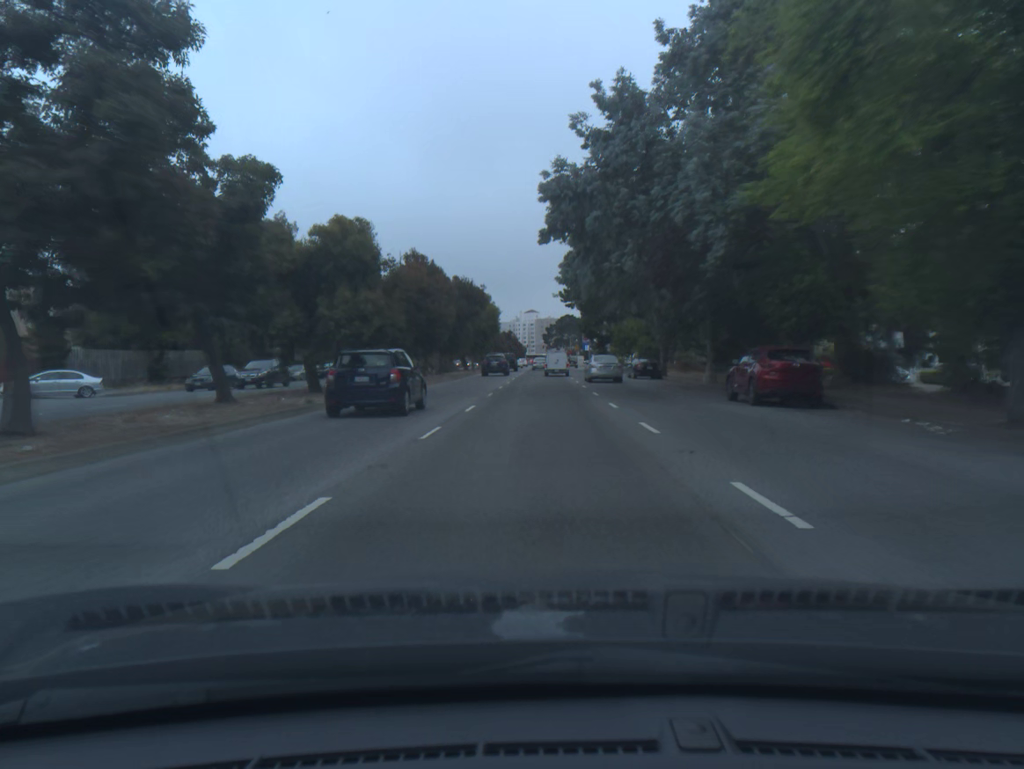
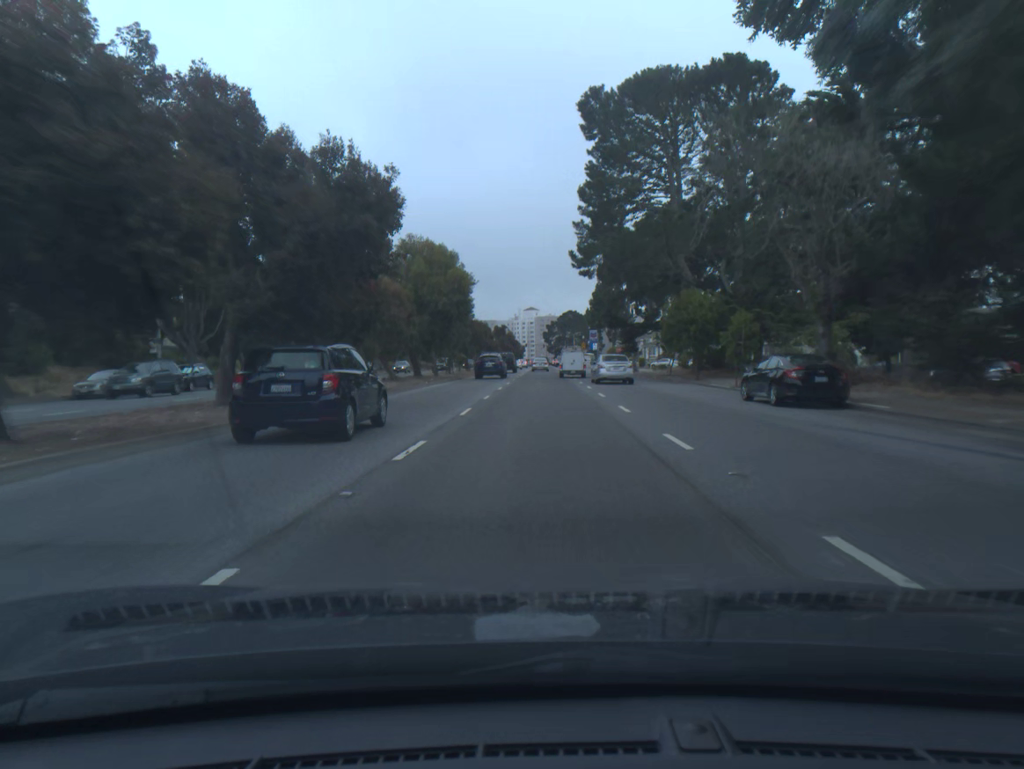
(0.0, +31.1) m; 0°
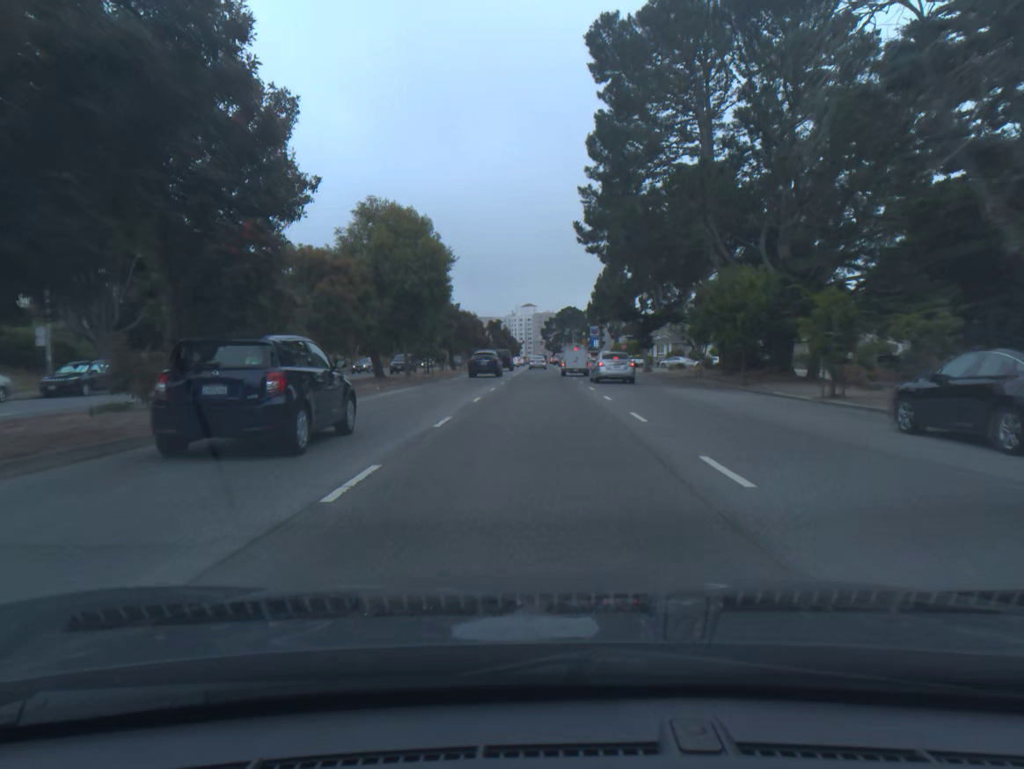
(0.0, +10.4) m; 0°
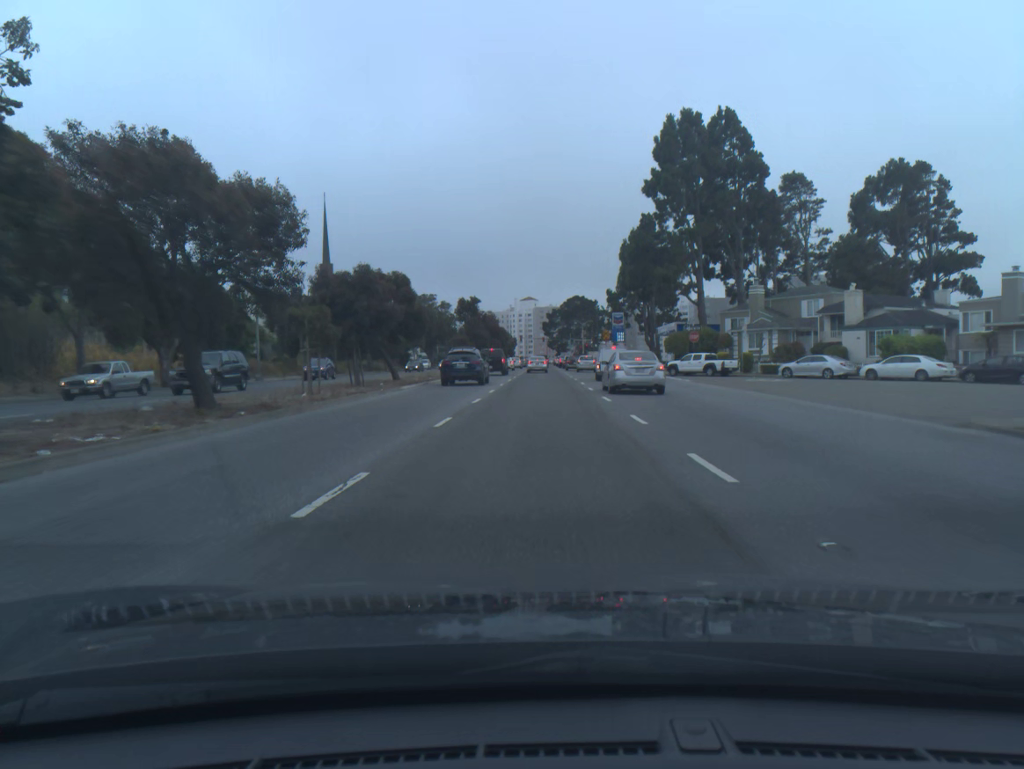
(0.0, +50.6) m; 0°
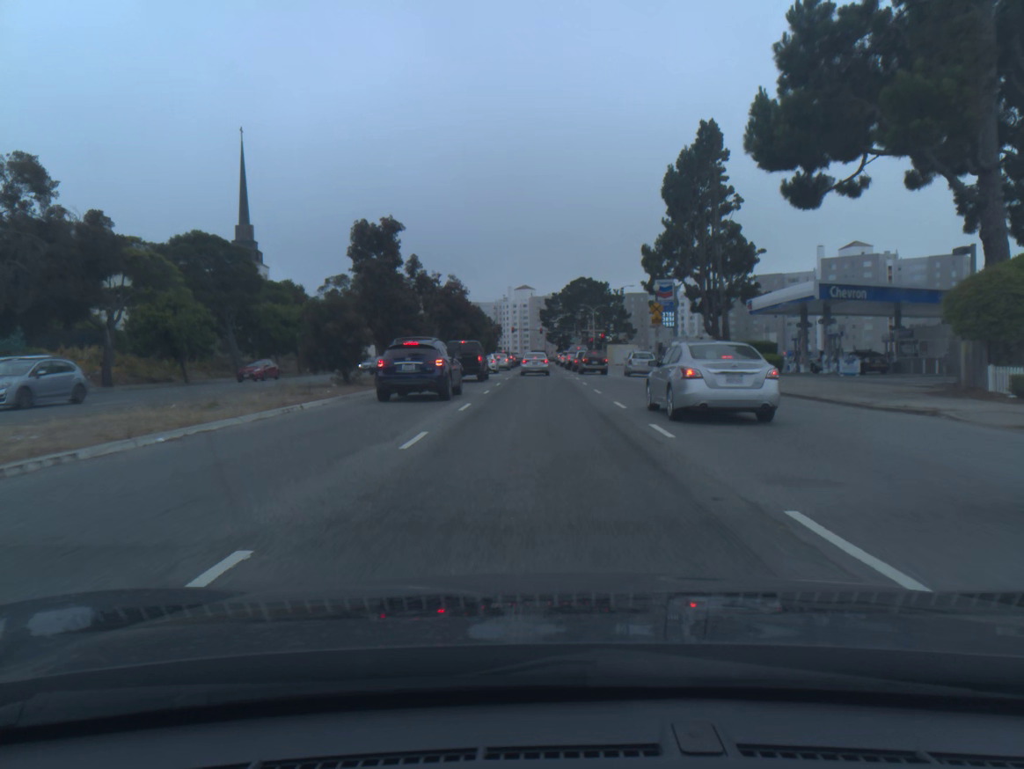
(0.0, +46.9) m; 0°
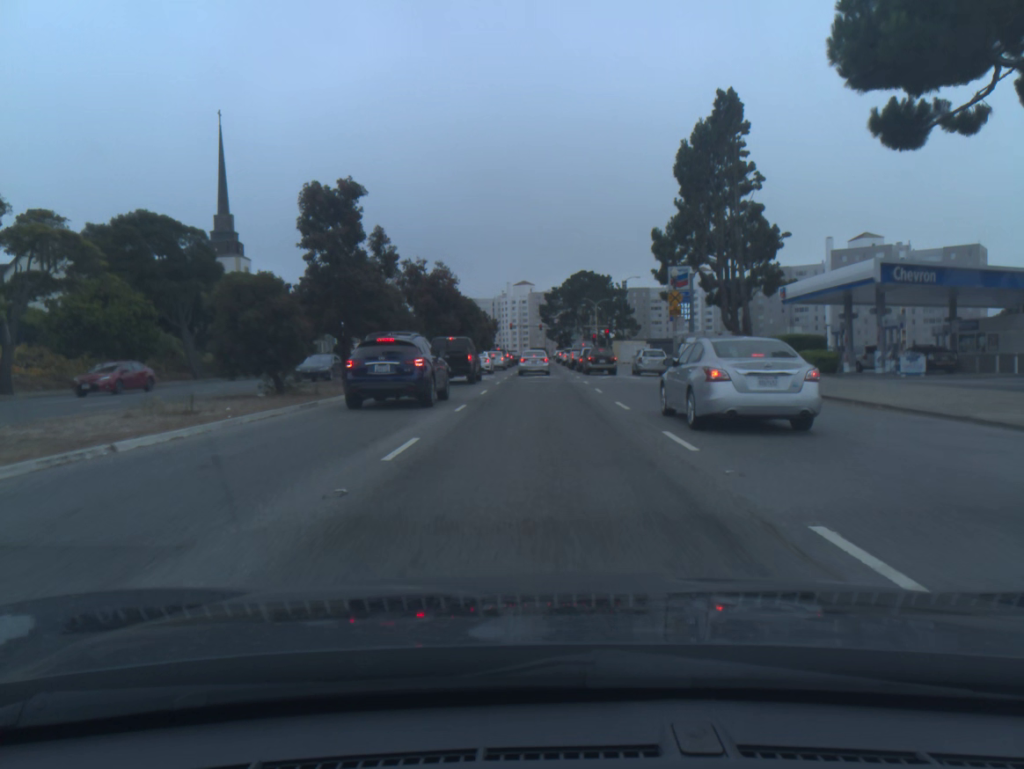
(0.0, +8.1) m; 0°
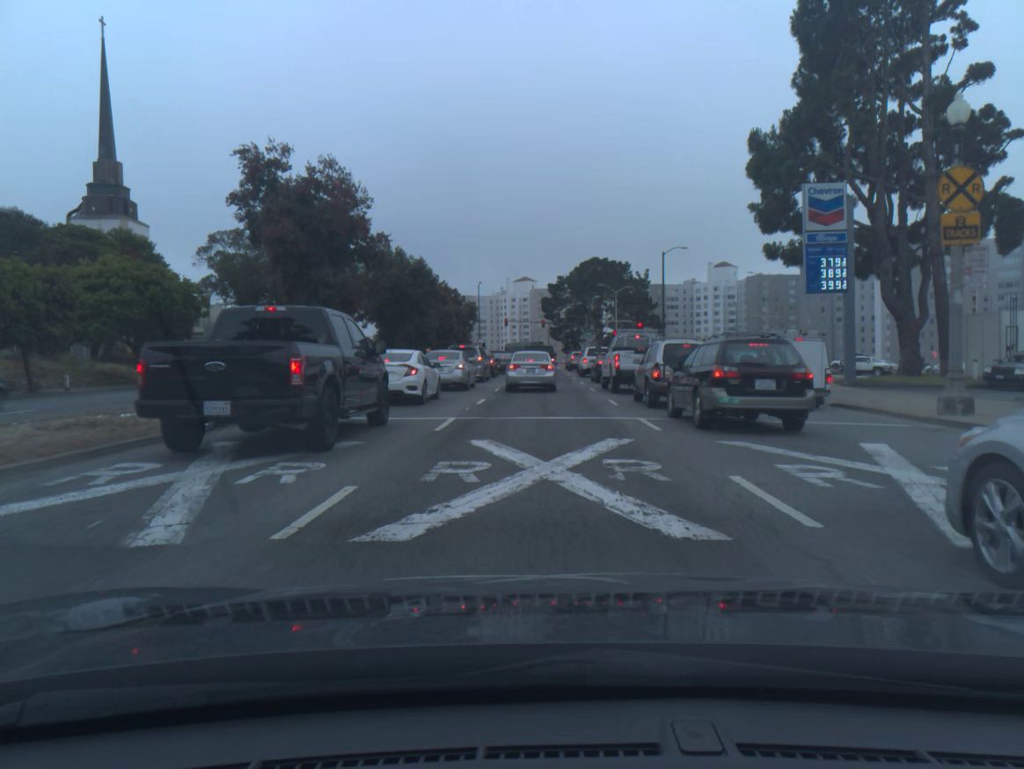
(-0.1, +33.5) m; 0°
